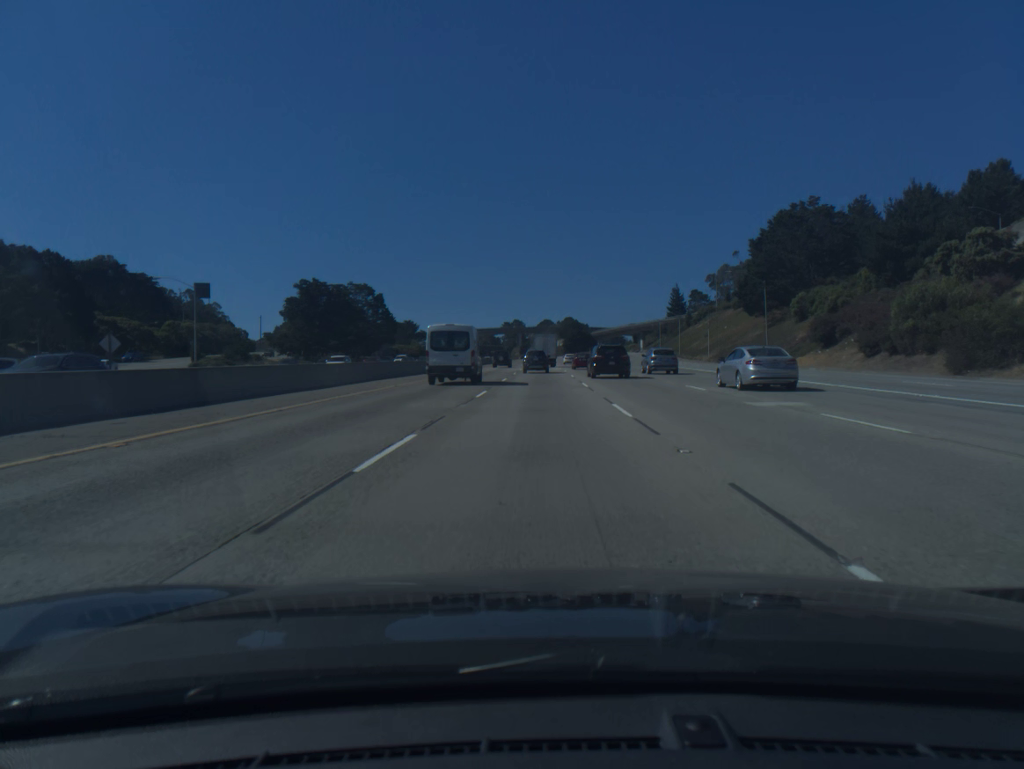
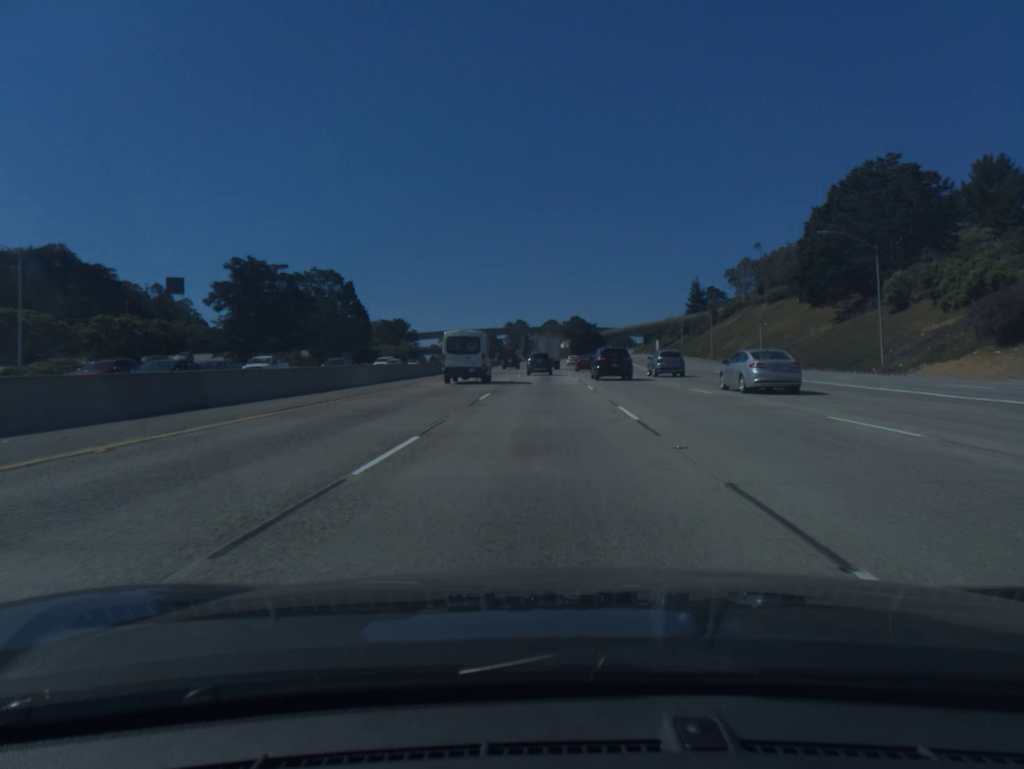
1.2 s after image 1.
(-0.1, +29.4) m; 0°
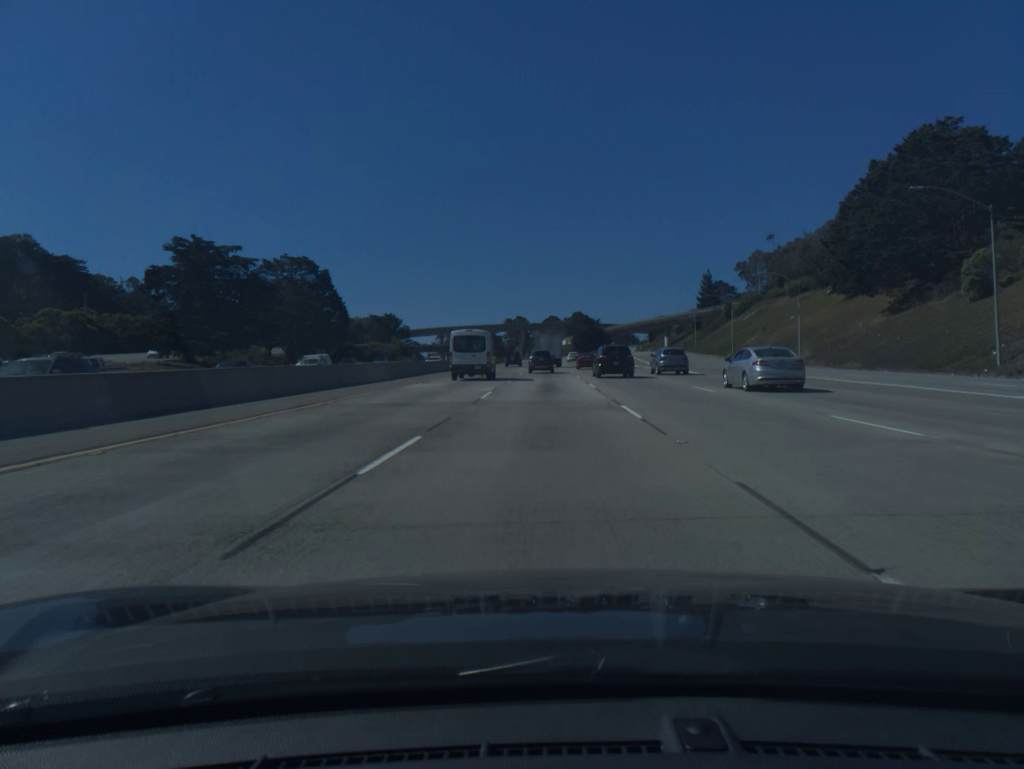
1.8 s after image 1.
(0.0, +14.7) m; 0°
